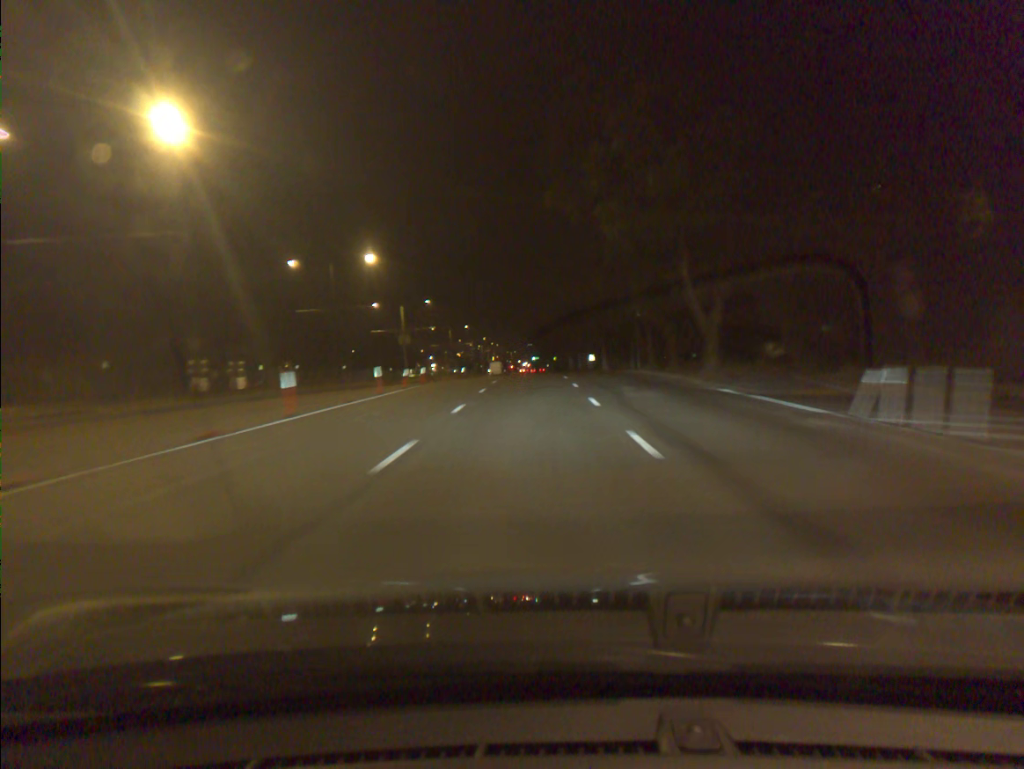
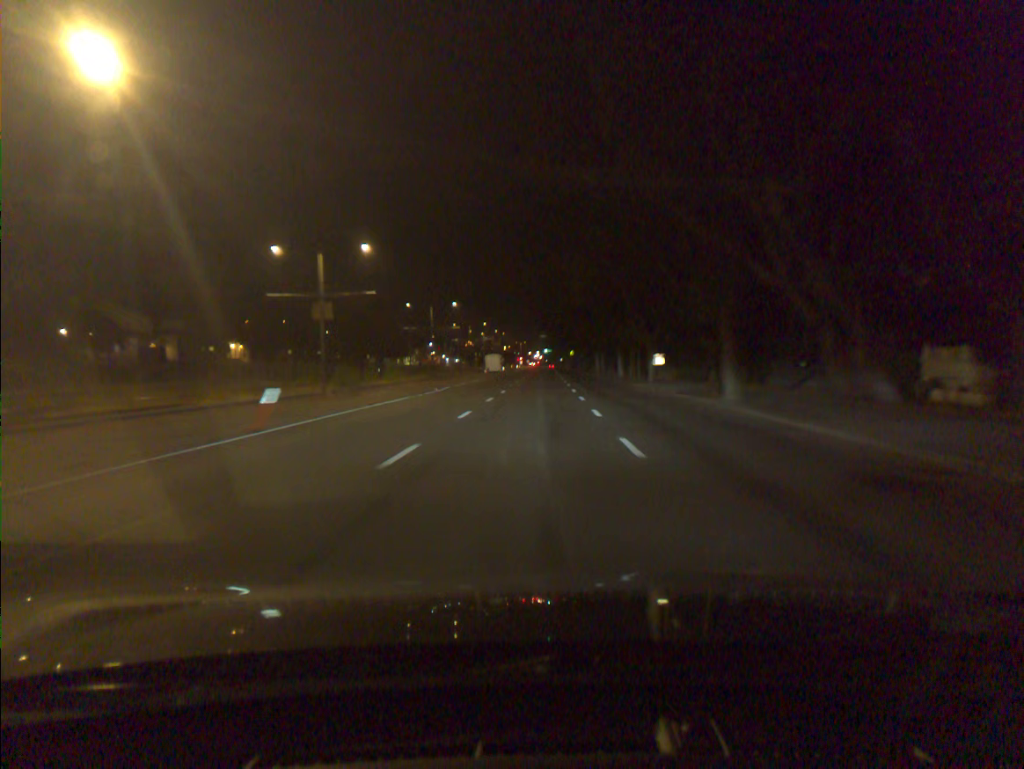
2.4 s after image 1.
(-0.3, +39.0) m; -1°
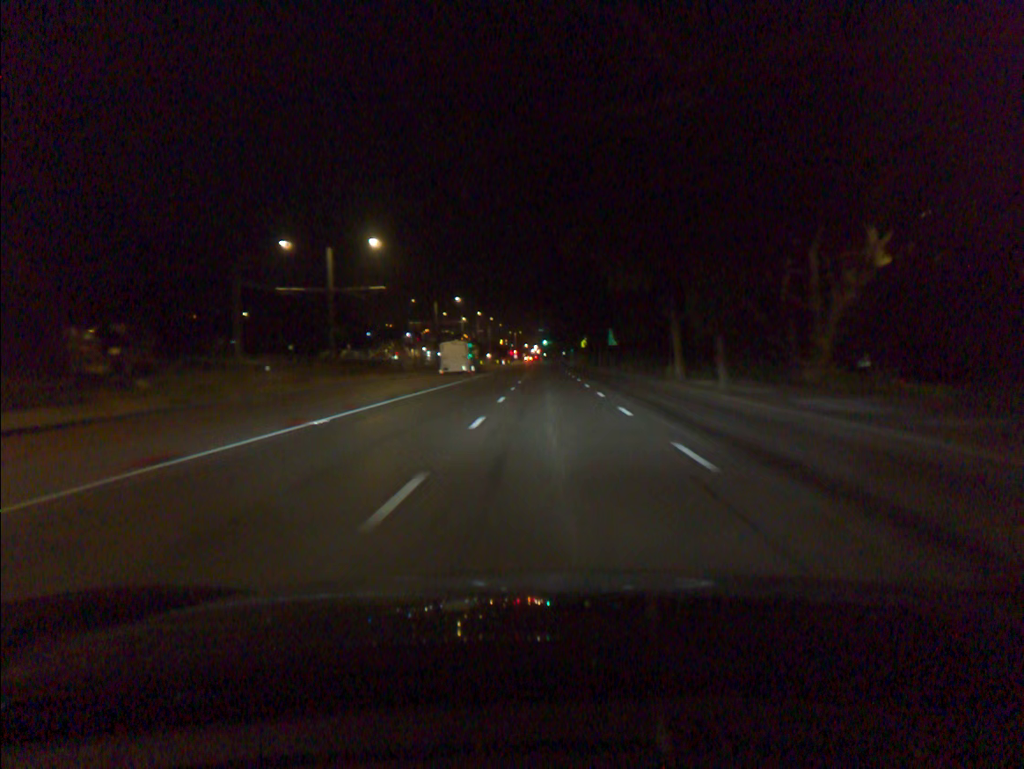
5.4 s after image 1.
(-0.3, +50.0) m; 0°
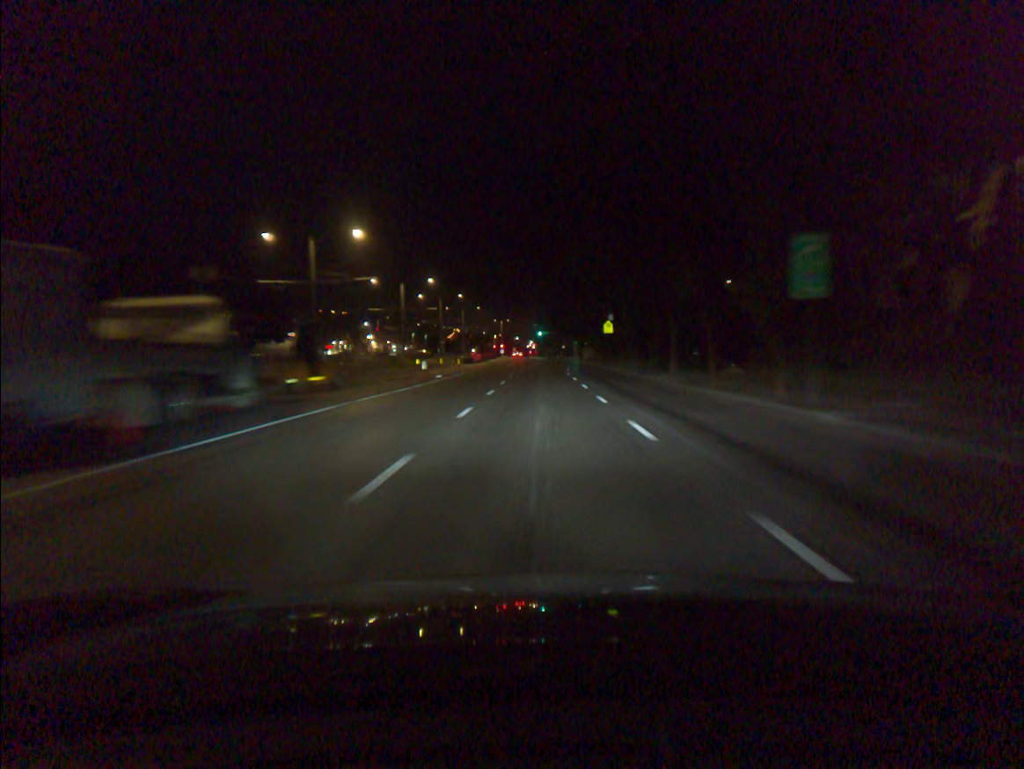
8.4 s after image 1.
(+0.2, +54.1) m; 0°
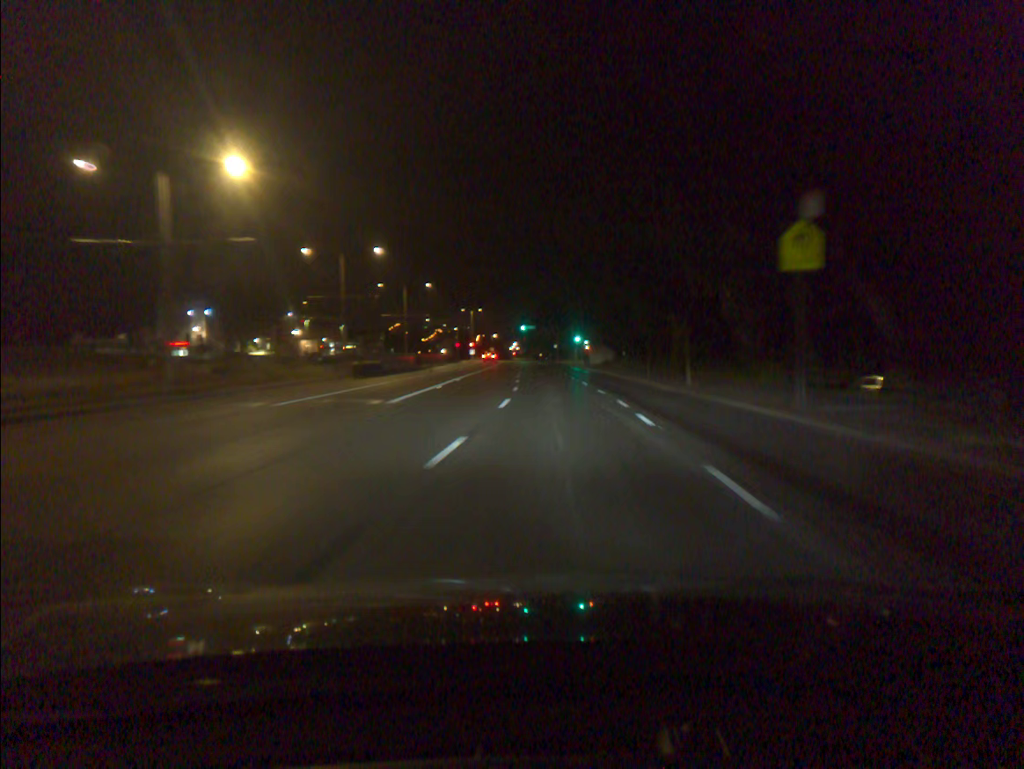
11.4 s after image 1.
(+0.2, +52.5) m; +1°
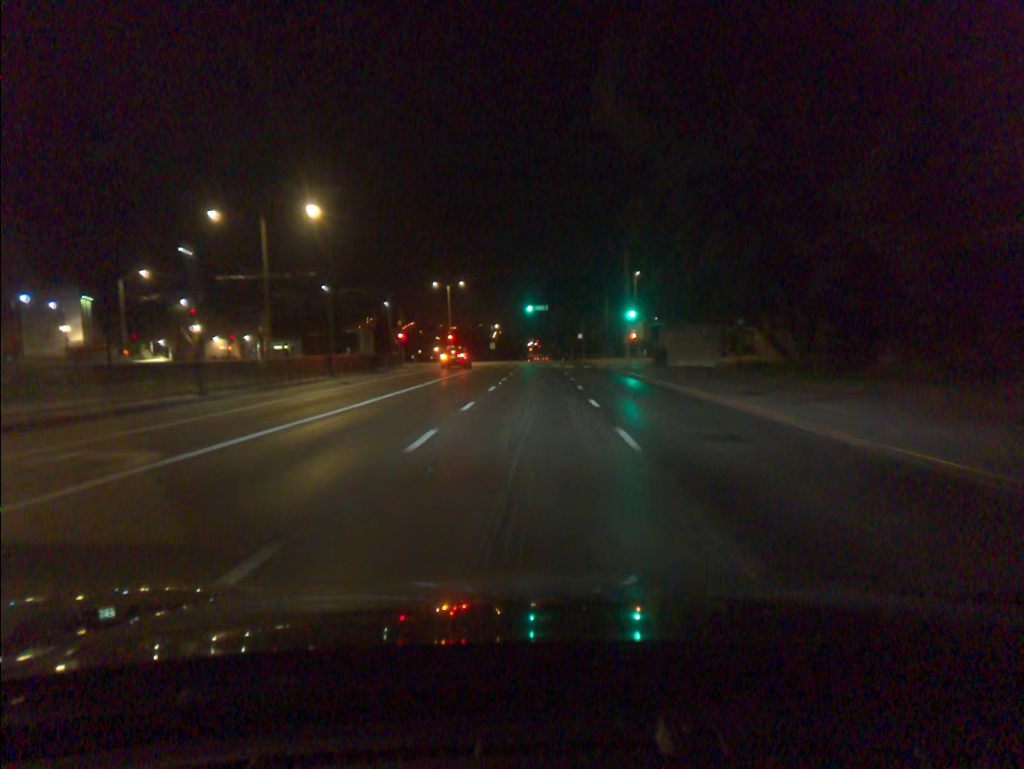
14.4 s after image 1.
(+0.2, +52.5) m; -2°
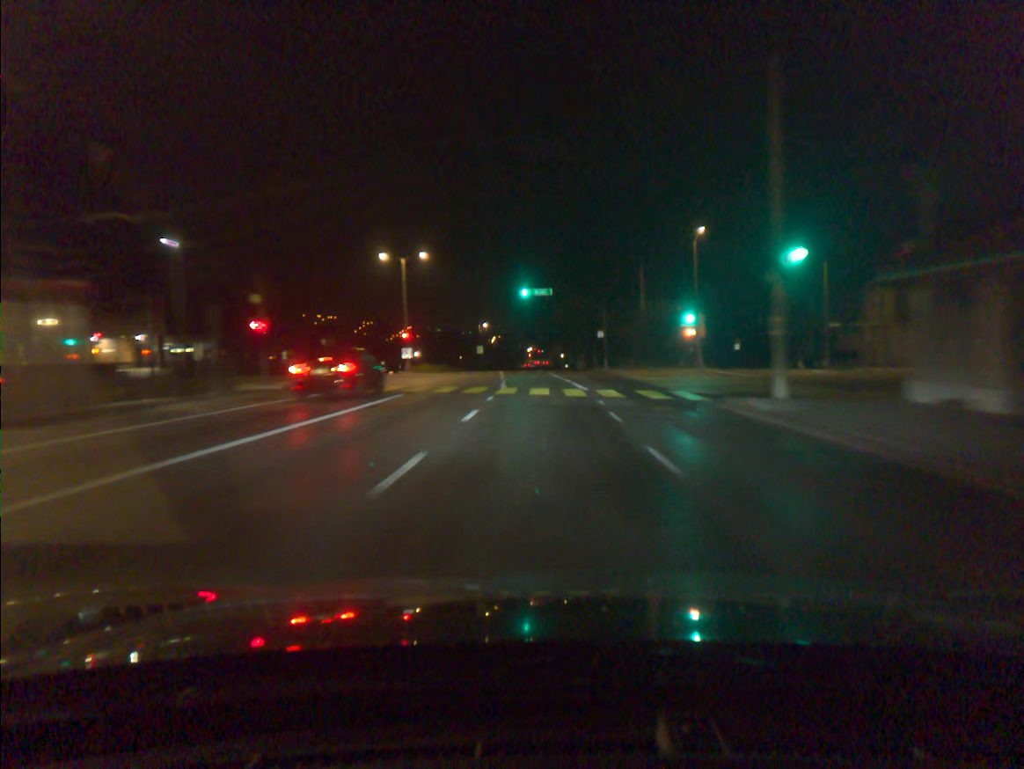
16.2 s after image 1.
(-0.1, +31.6) m; 0°
